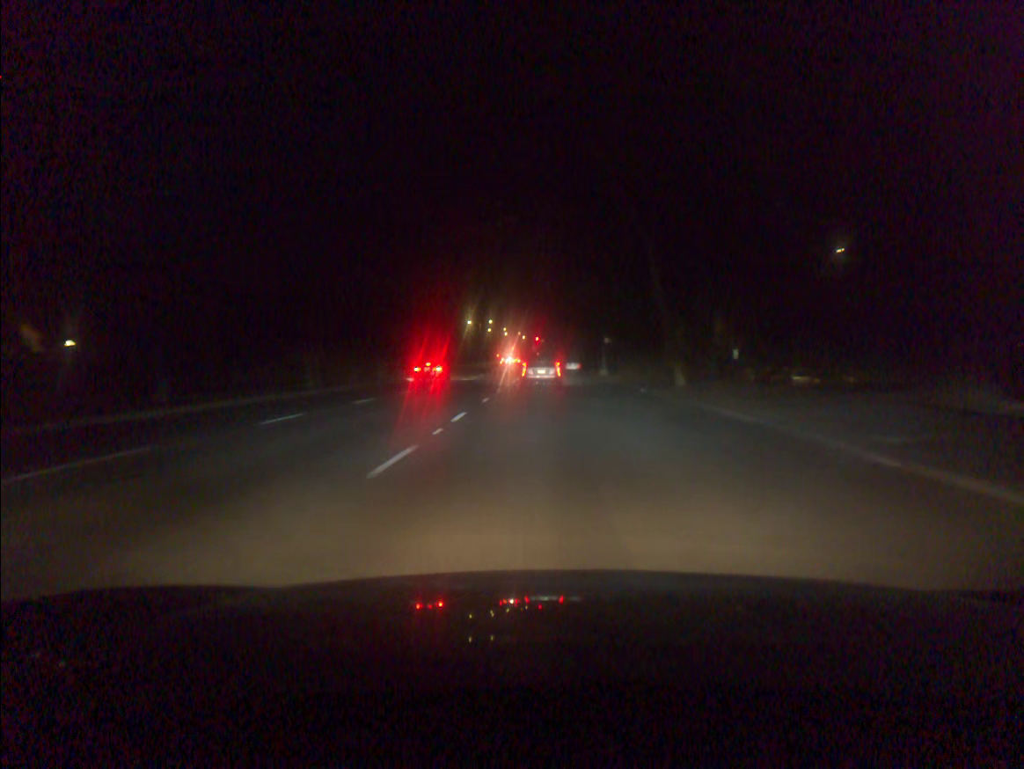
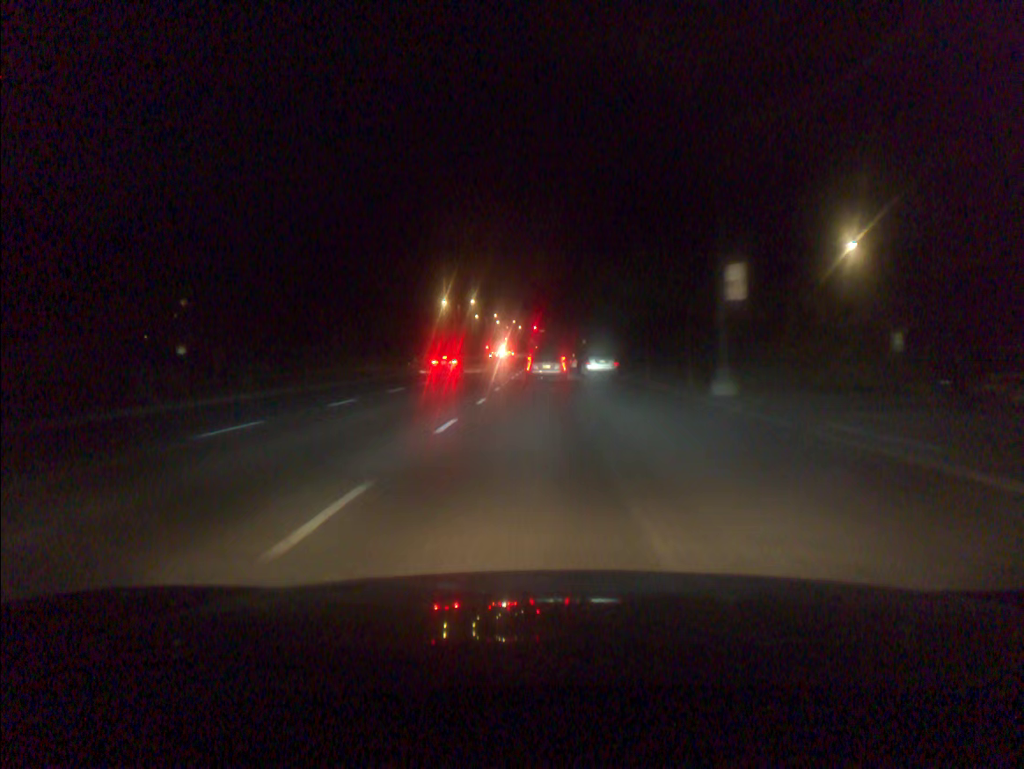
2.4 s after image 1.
(+0.1, +39.3) m; 0°
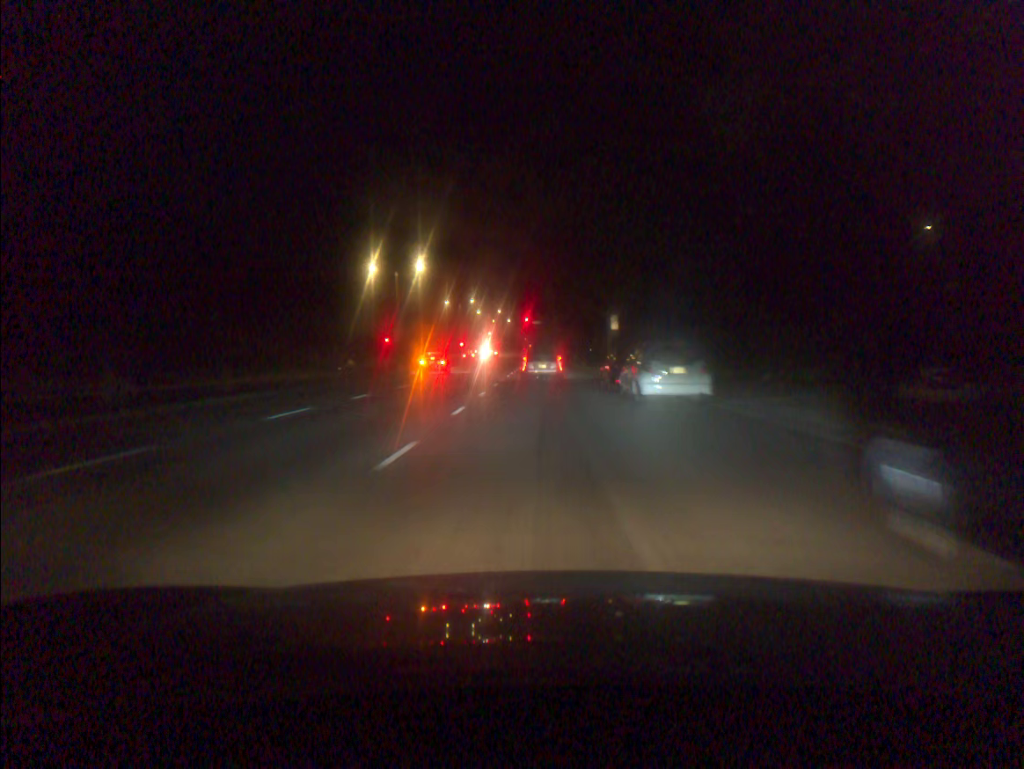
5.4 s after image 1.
(+0.2, +47.0) m; 0°
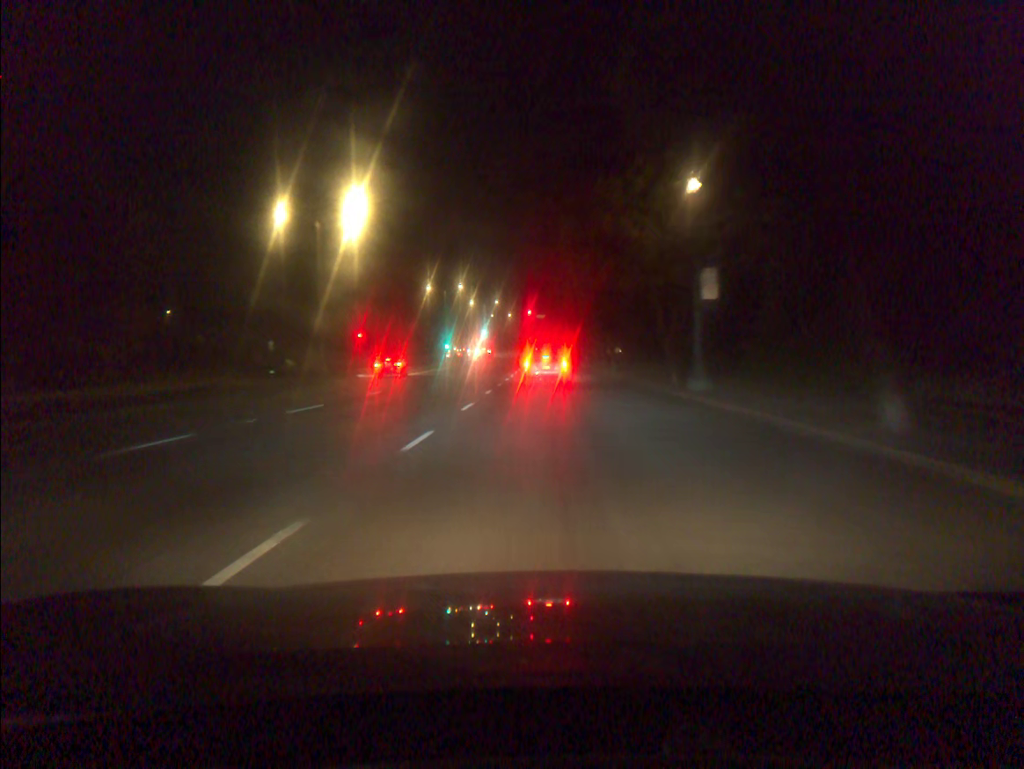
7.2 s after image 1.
(-0.1, +27.2) m; 0°
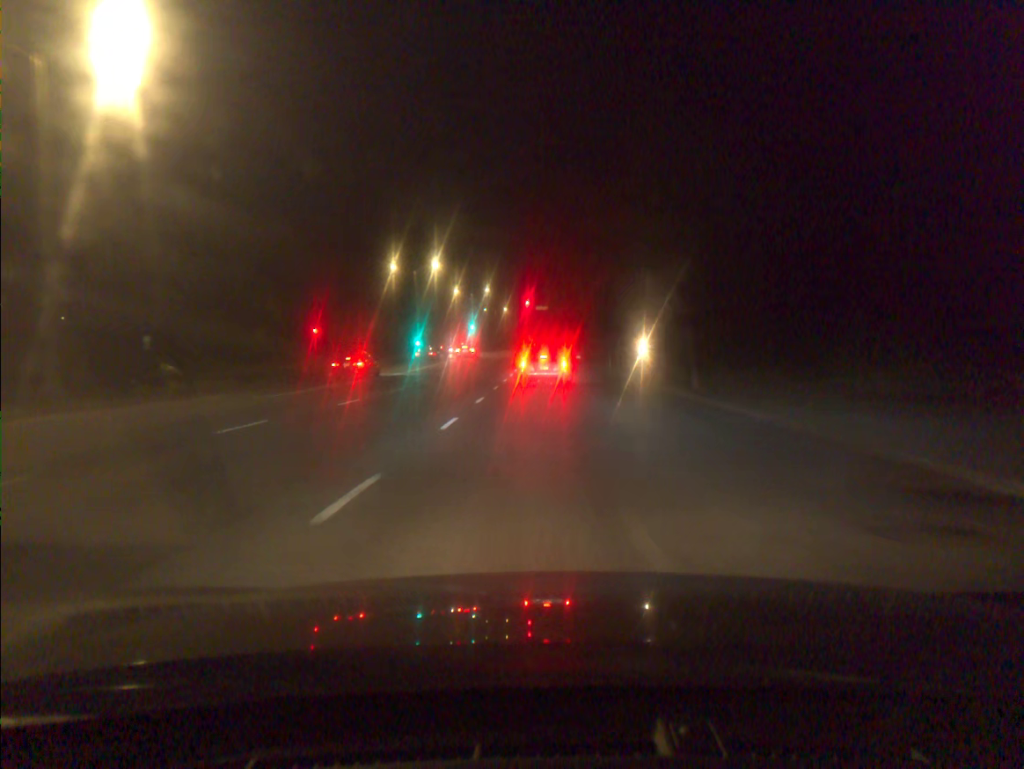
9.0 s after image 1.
(0.0, +25.6) m; 0°
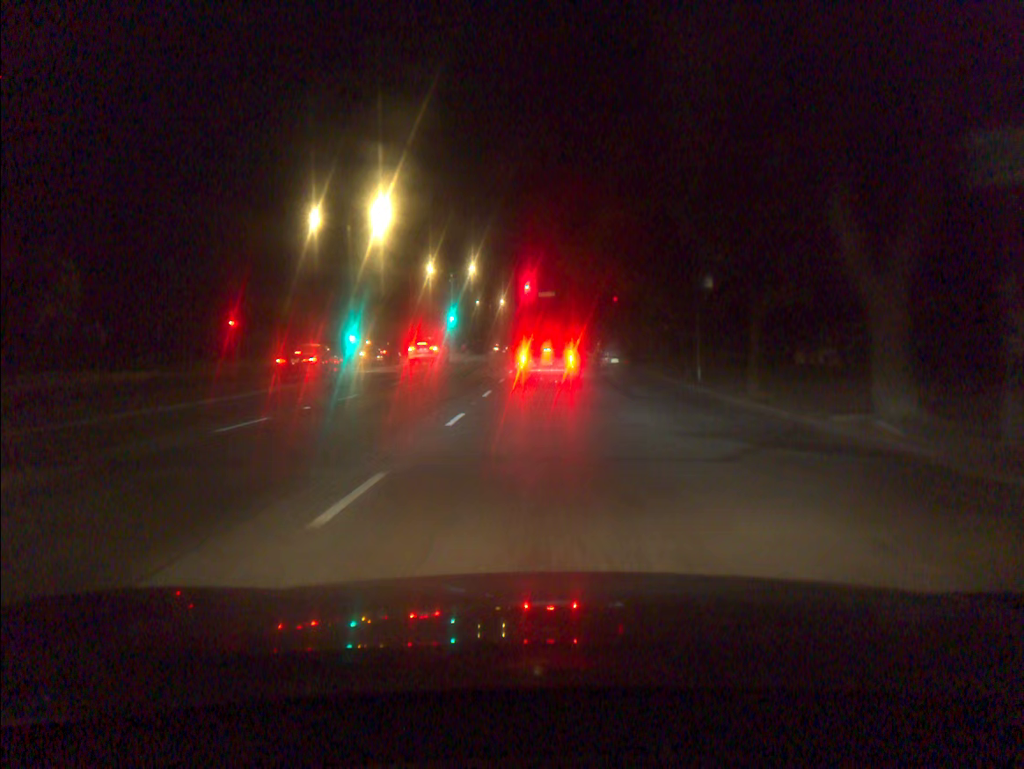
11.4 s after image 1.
(0.0, +29.5) m; 0°
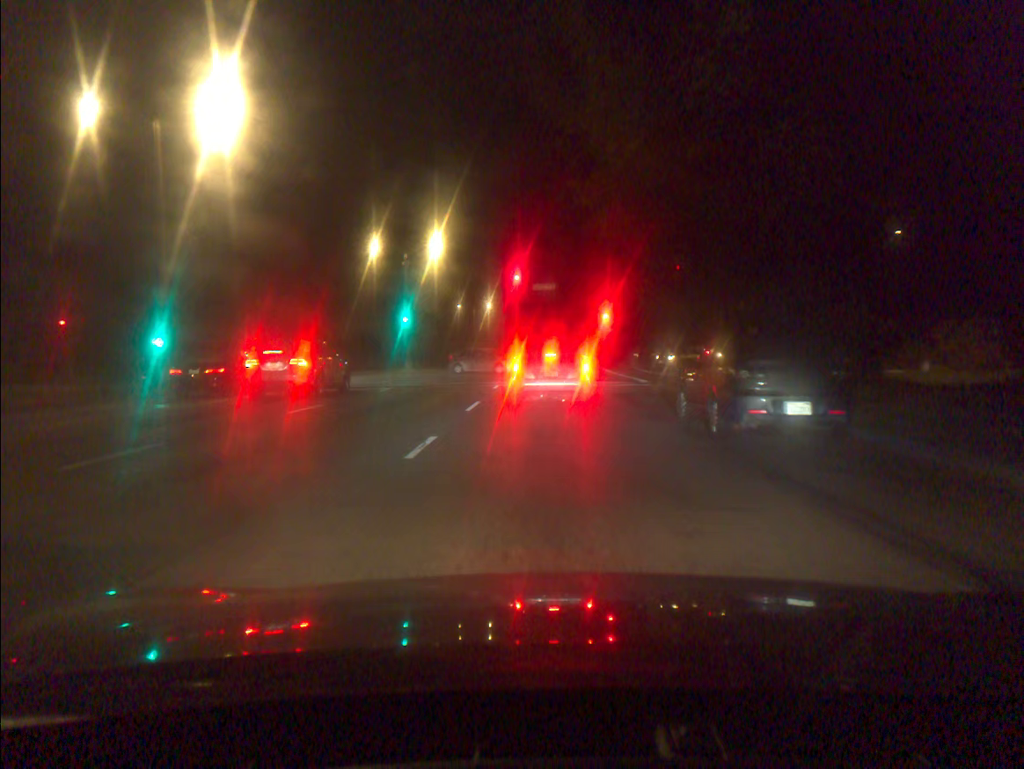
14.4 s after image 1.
(0.0, +25.8) m; 0°
